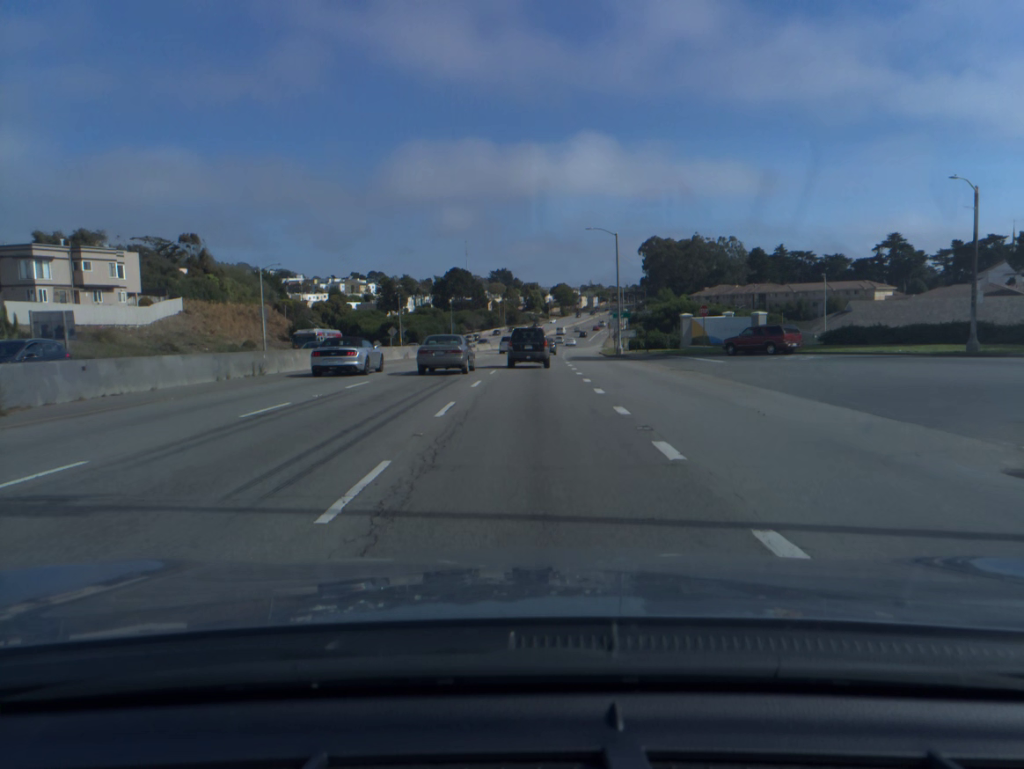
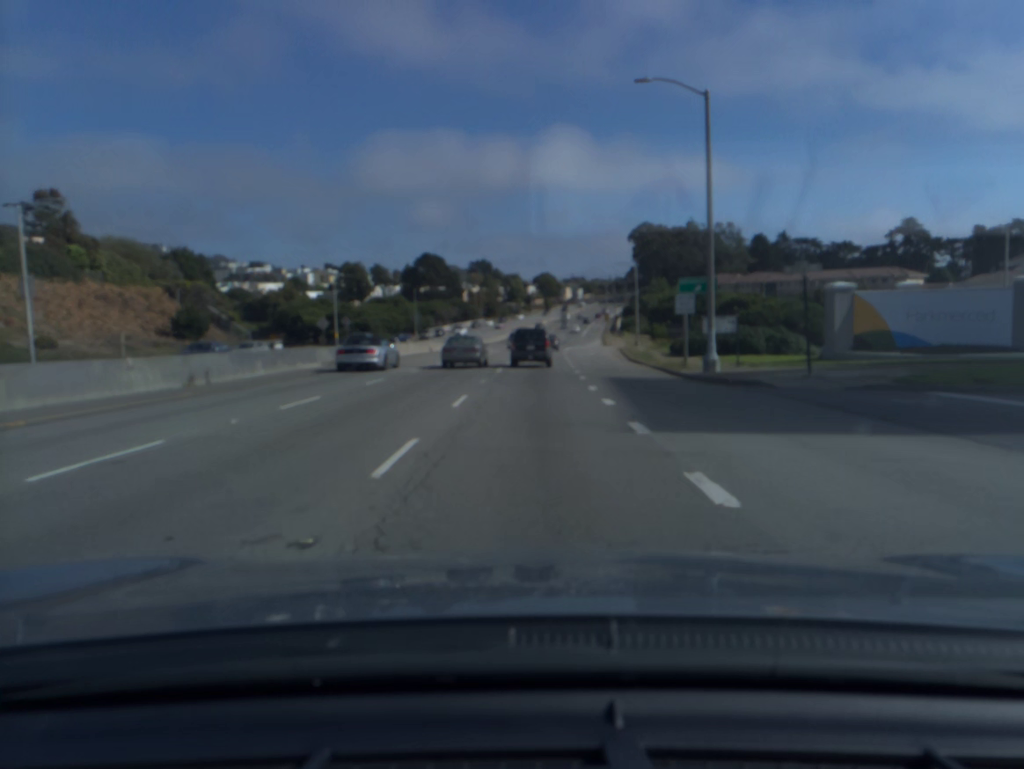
(+0.4, +34.9) m; +1°
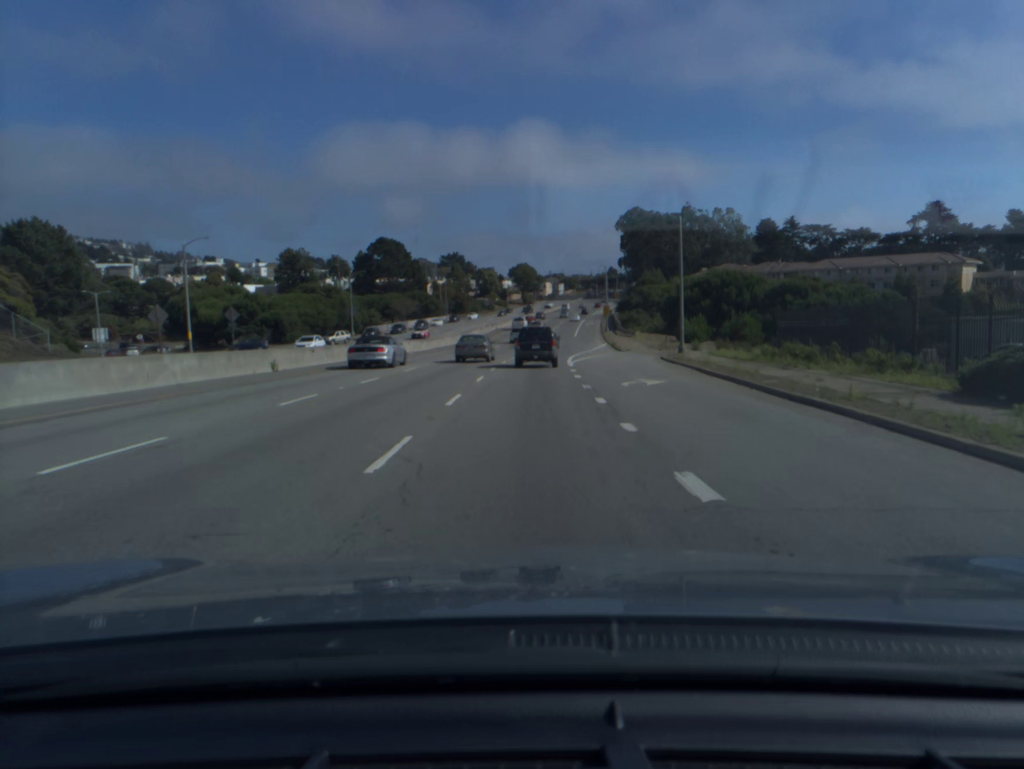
(+0.6, +36.5) m; +2°
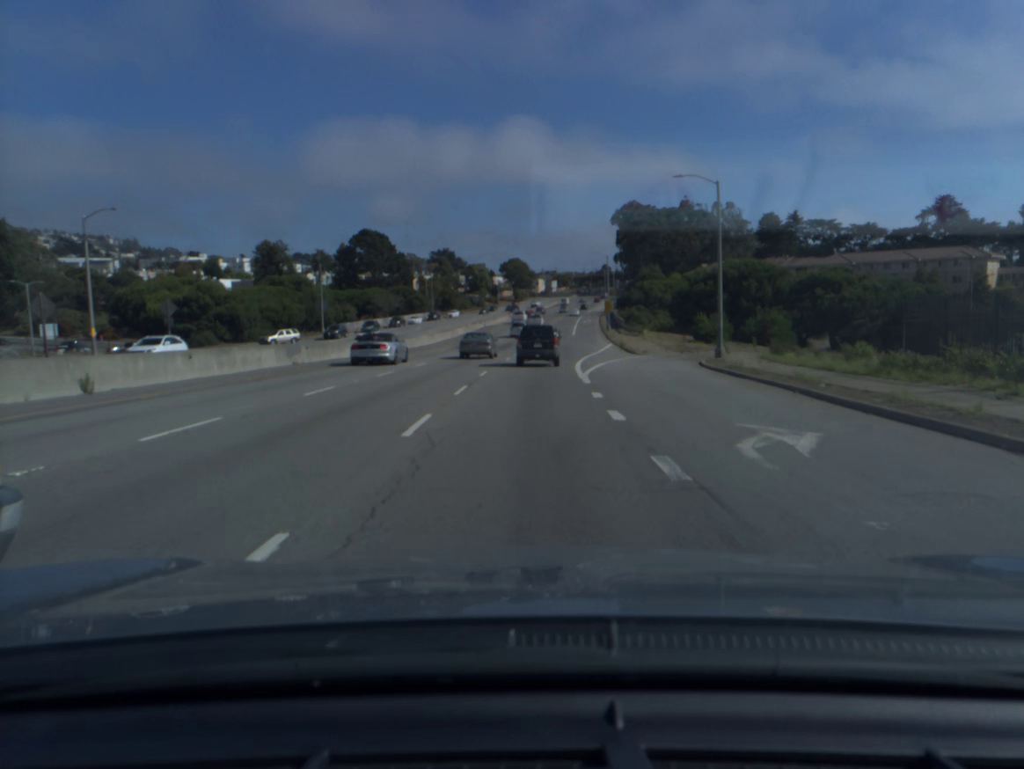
(+0.1, +12.6) m; +1°
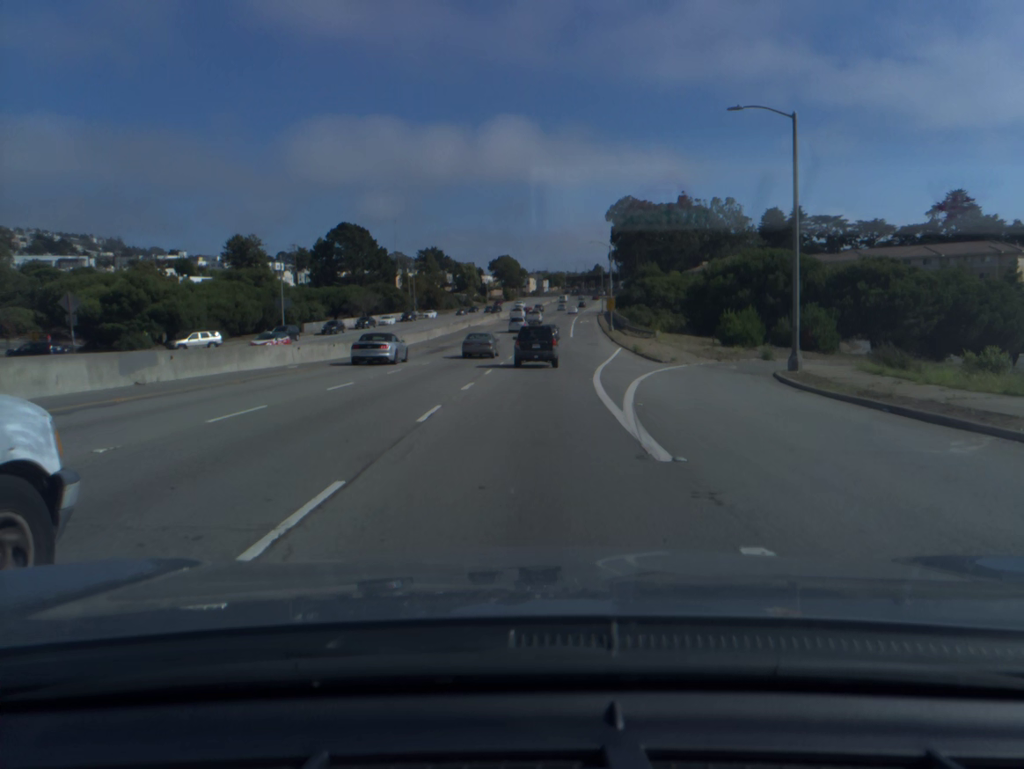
(+0.1, +12.8) m; +1°
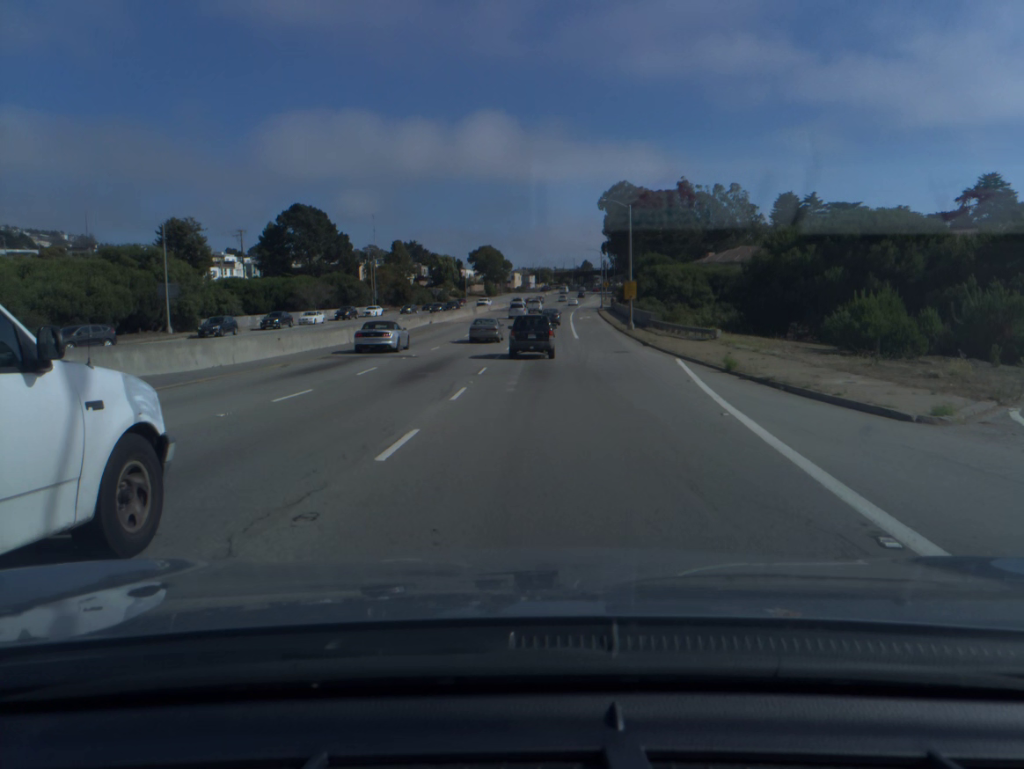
(+0.2, +26.0) m; +1°
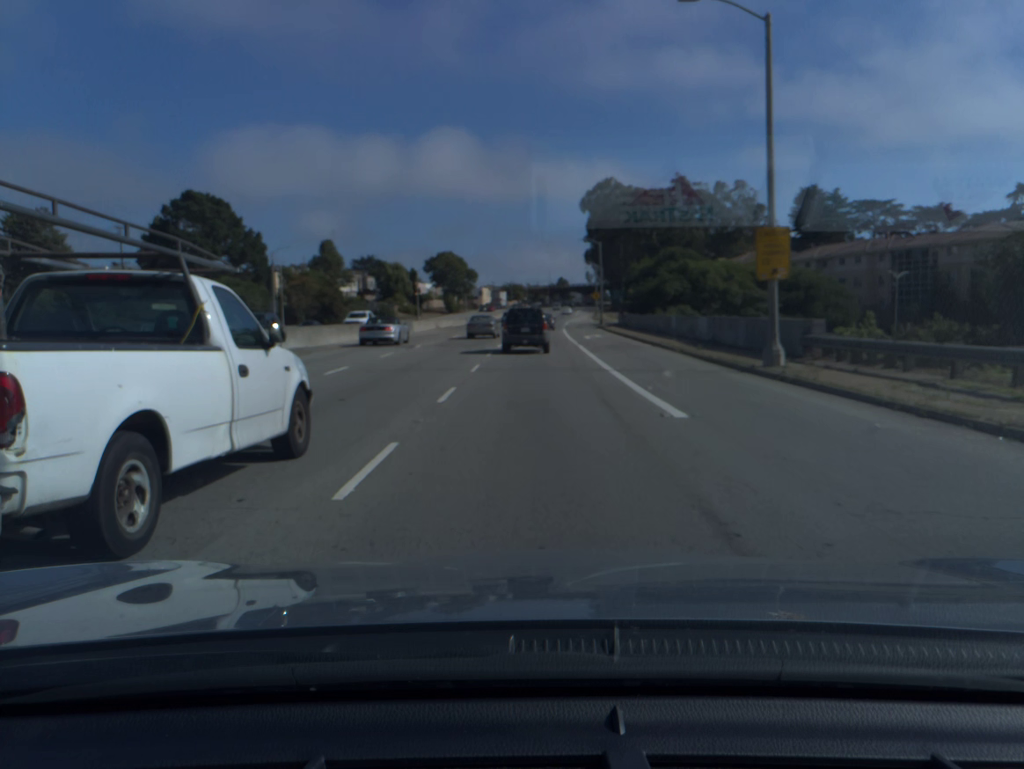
(+0.6, +38.7) m; +2°
